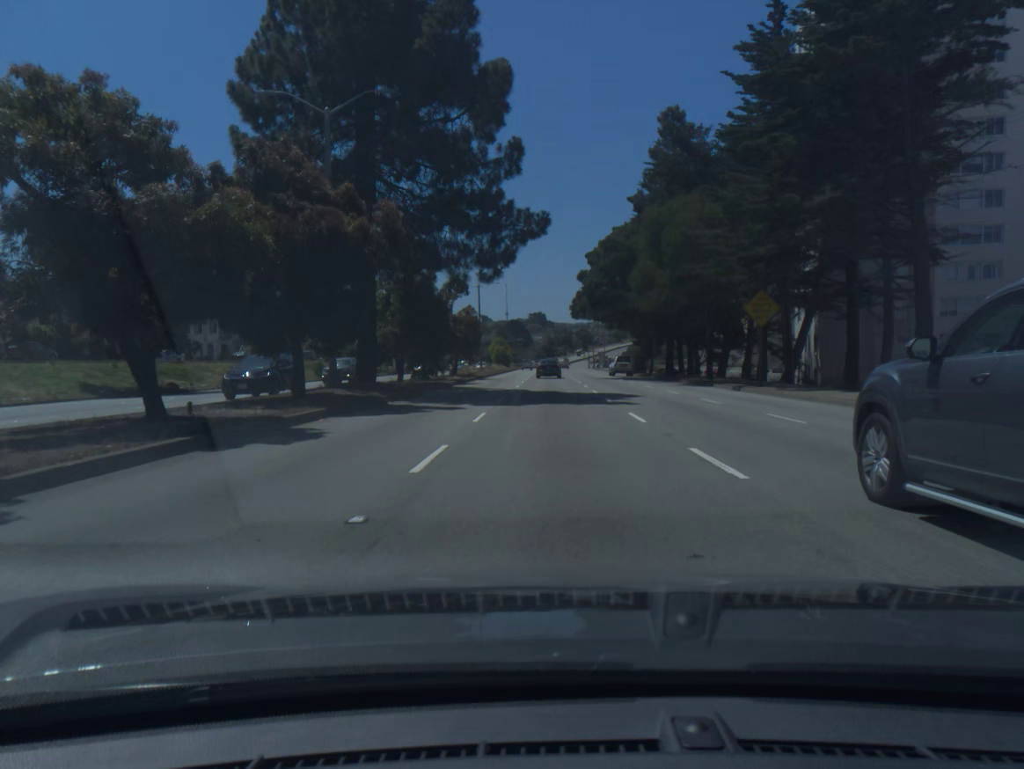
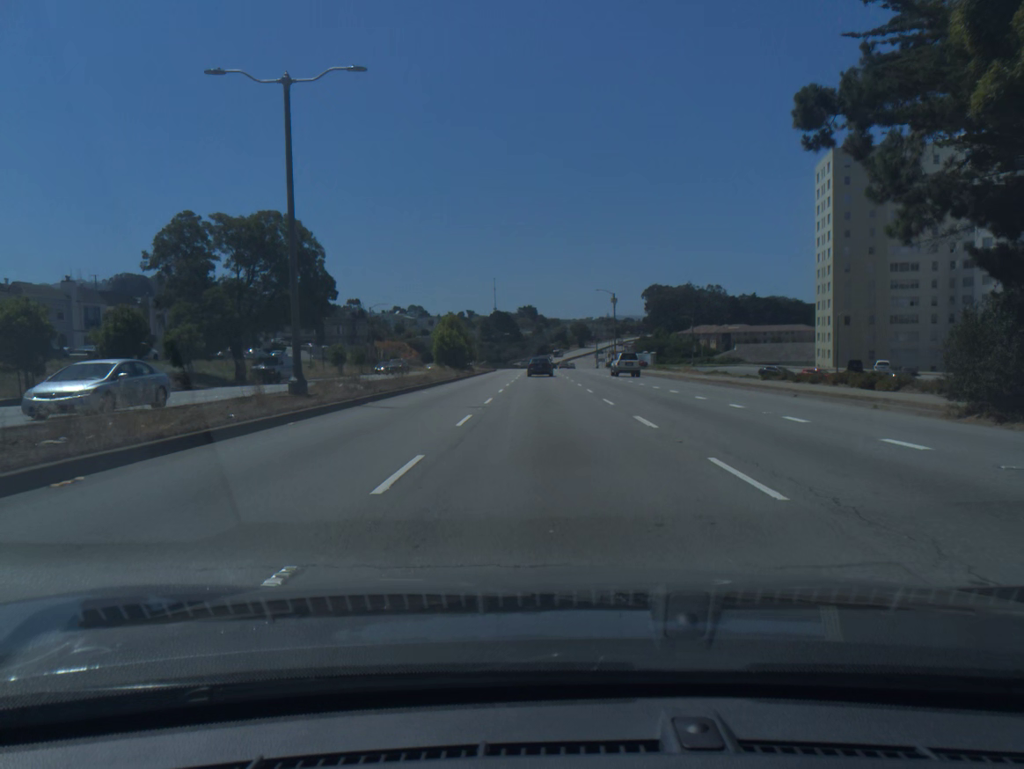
(+0.2, +60.7) m; 0°
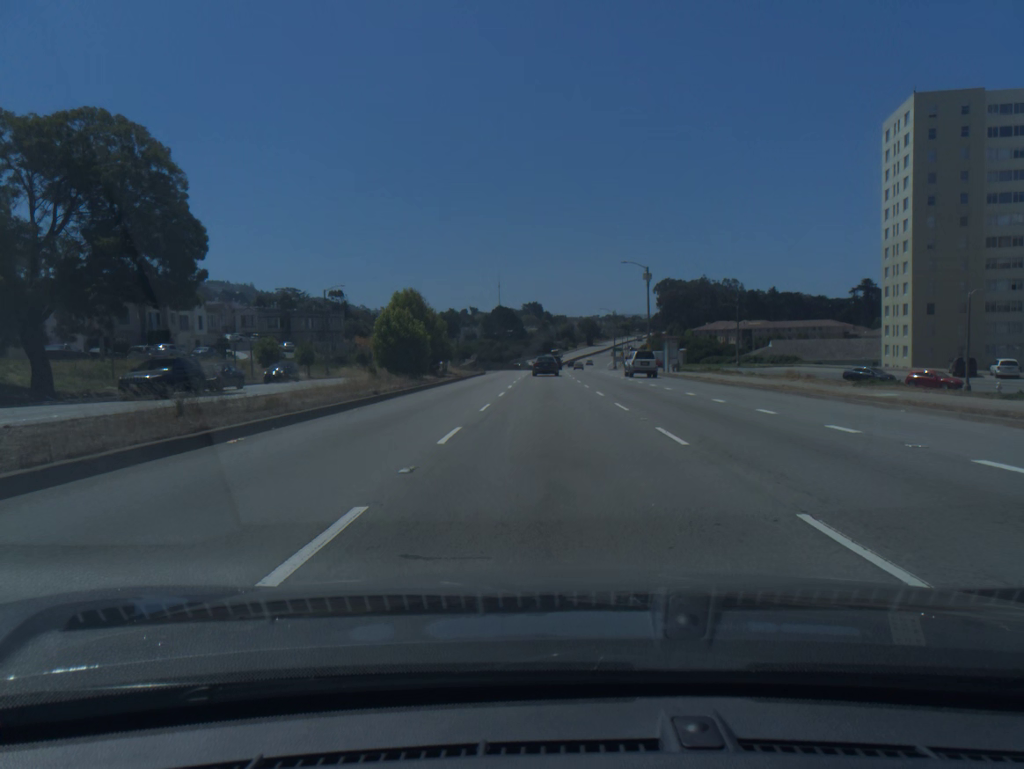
(-0.1, +25.2) m; 0°
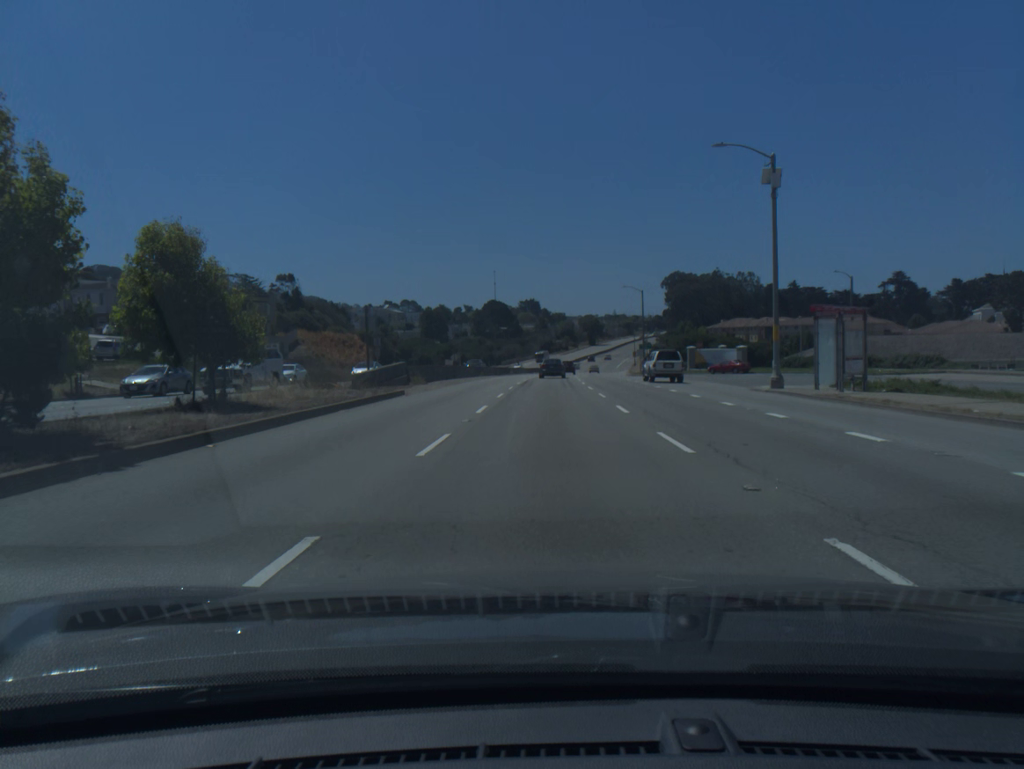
(+0.1, +37.8) m; 0°
